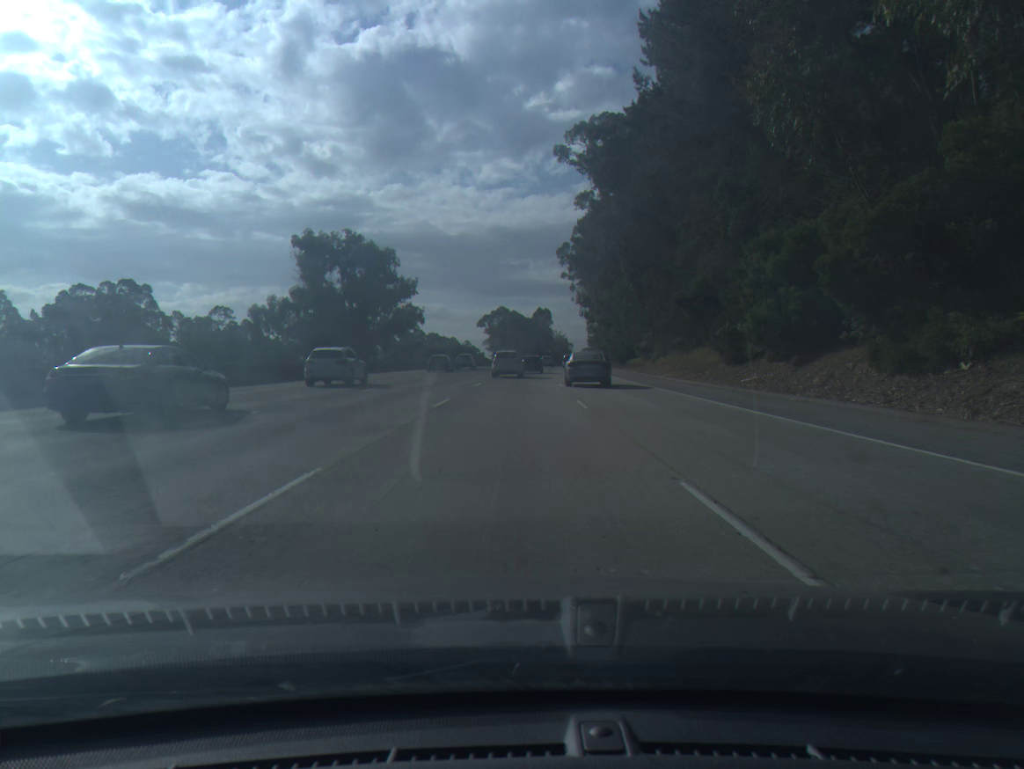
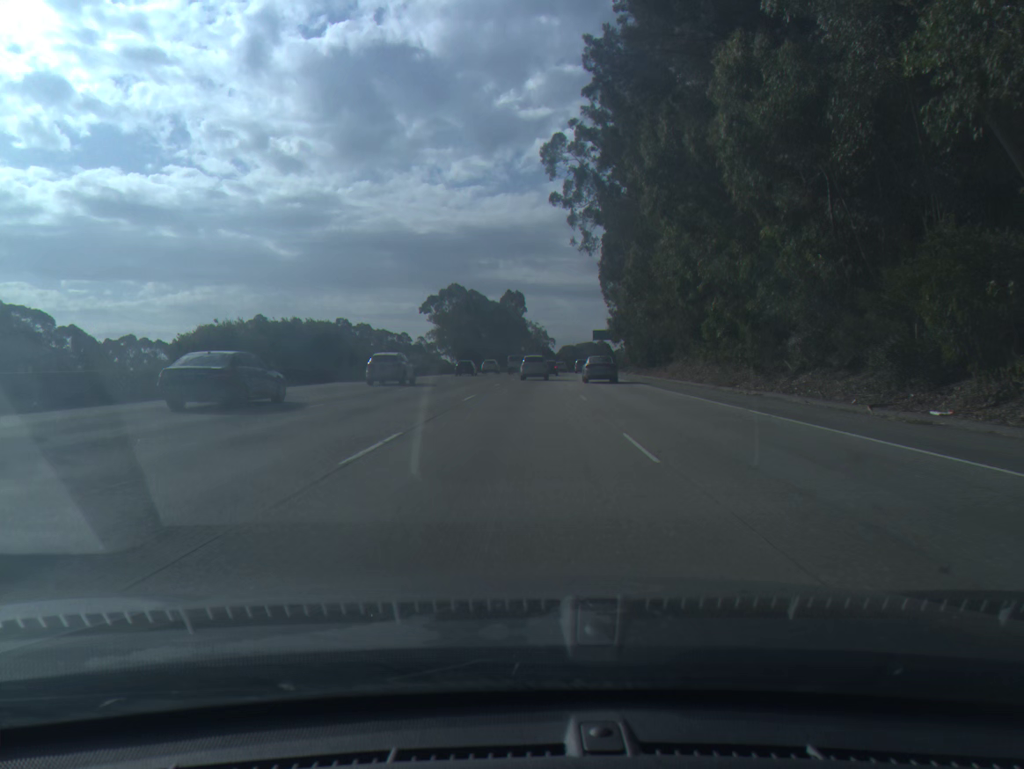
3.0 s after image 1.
(+2.2, +82.6) m; +2°
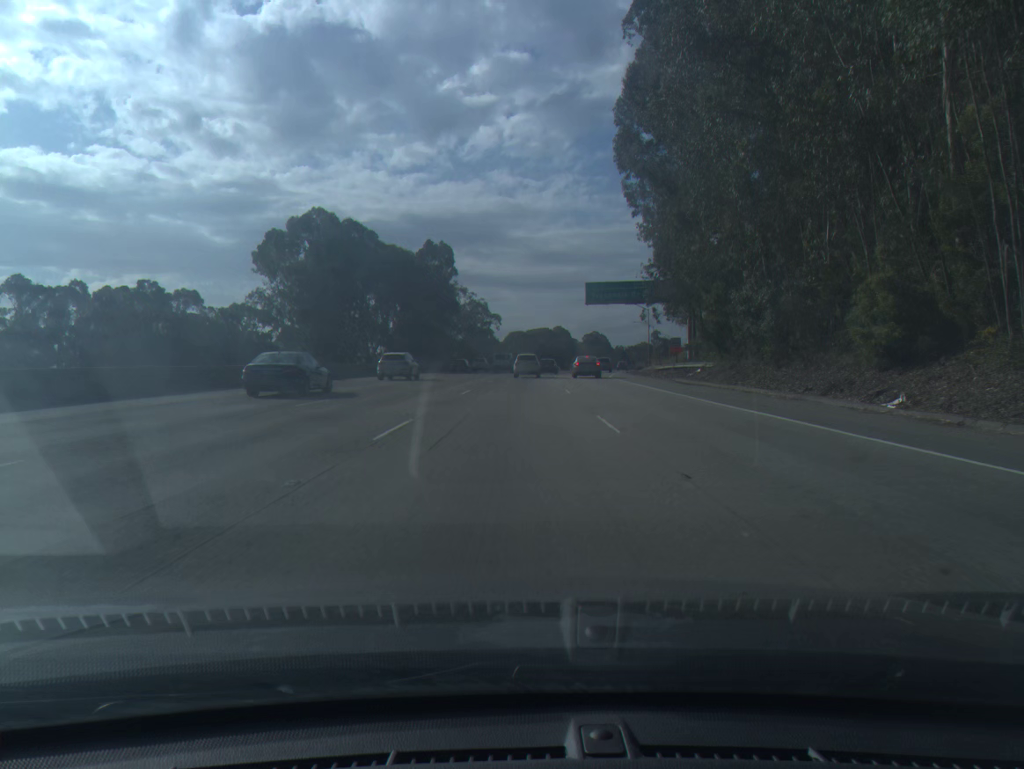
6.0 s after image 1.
(+3.3, +84.6) m; +4°
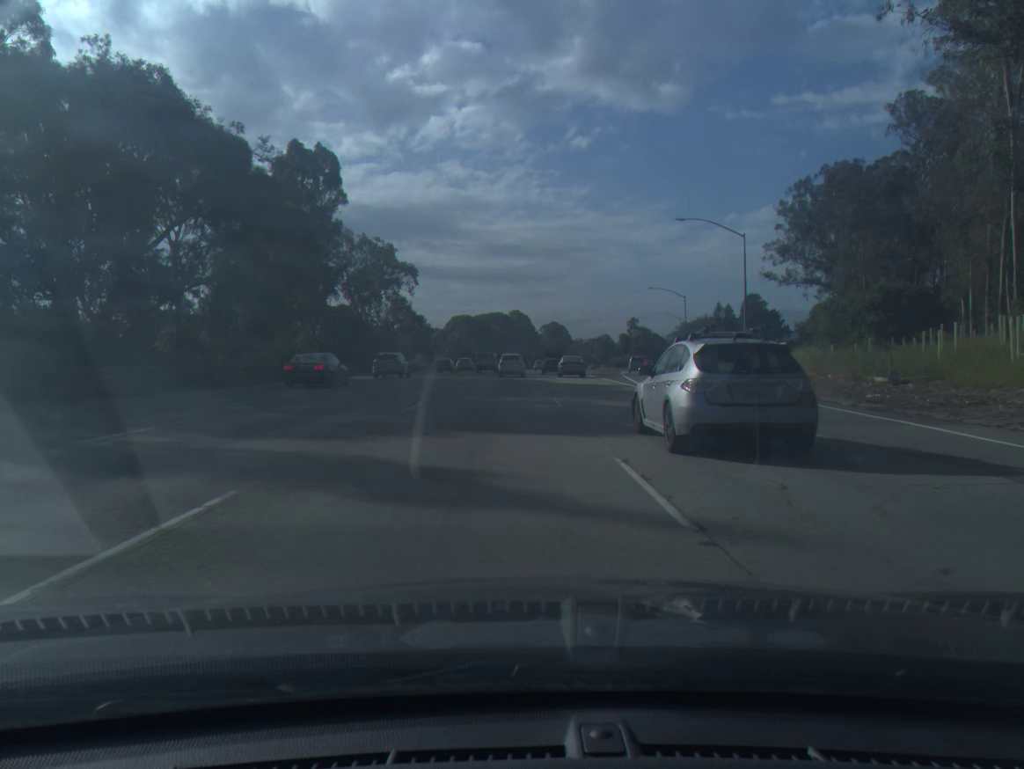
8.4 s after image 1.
(+1.7, +66.6) m; +4°
